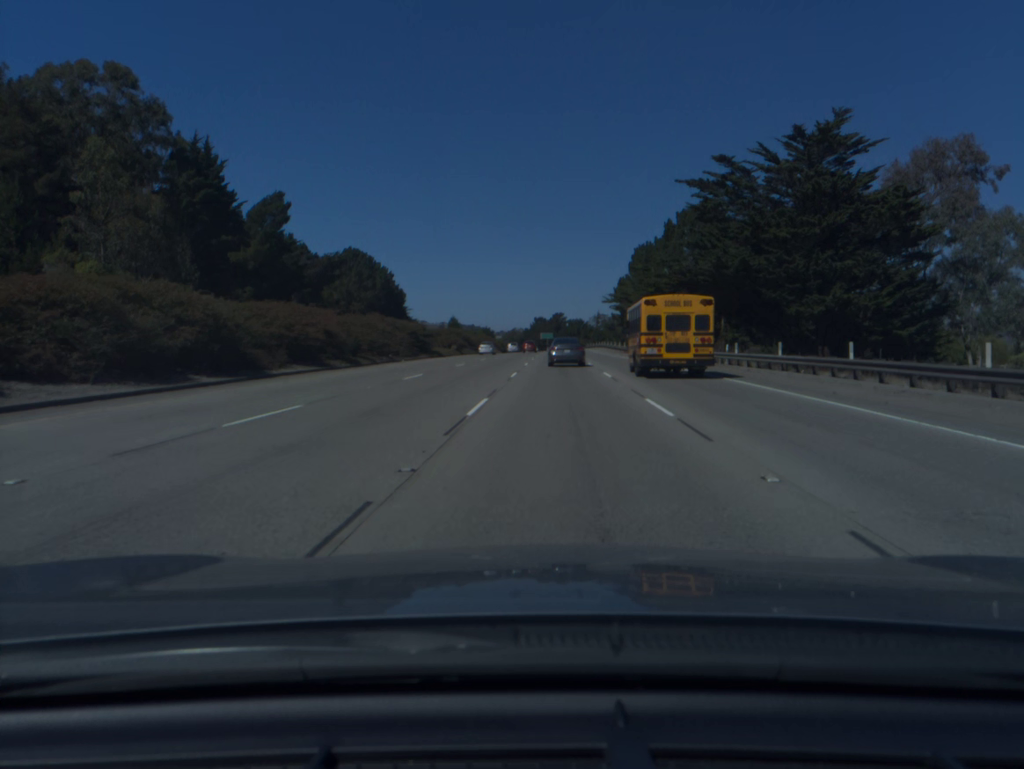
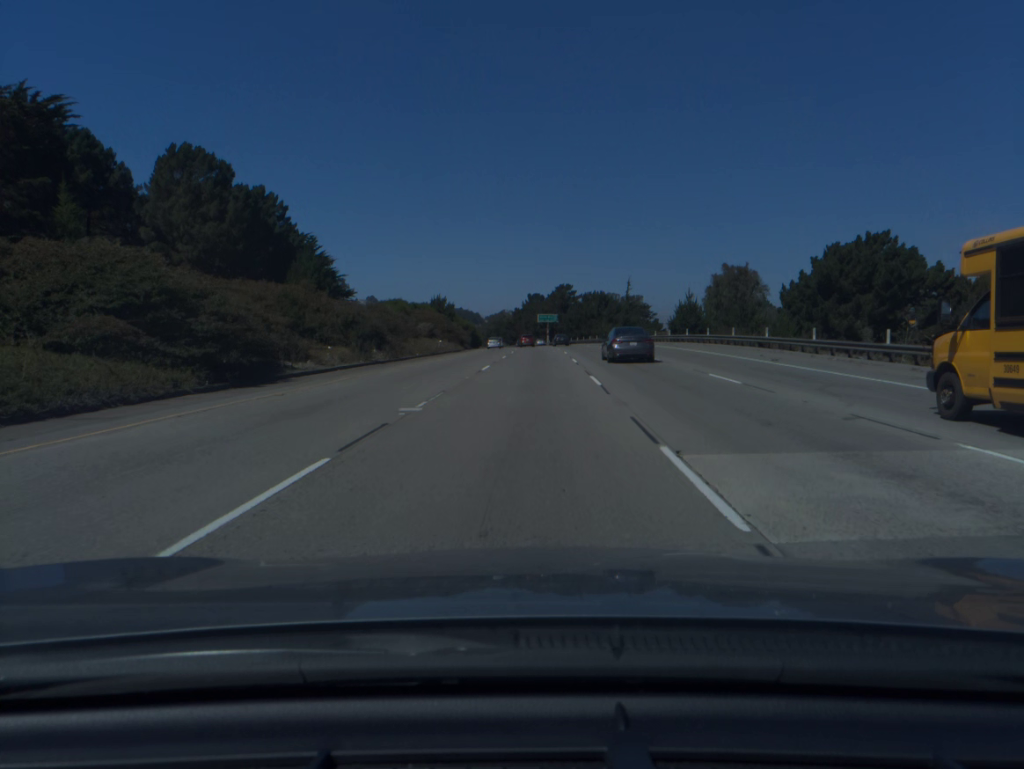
(-0.3, +95.6) m; 0°
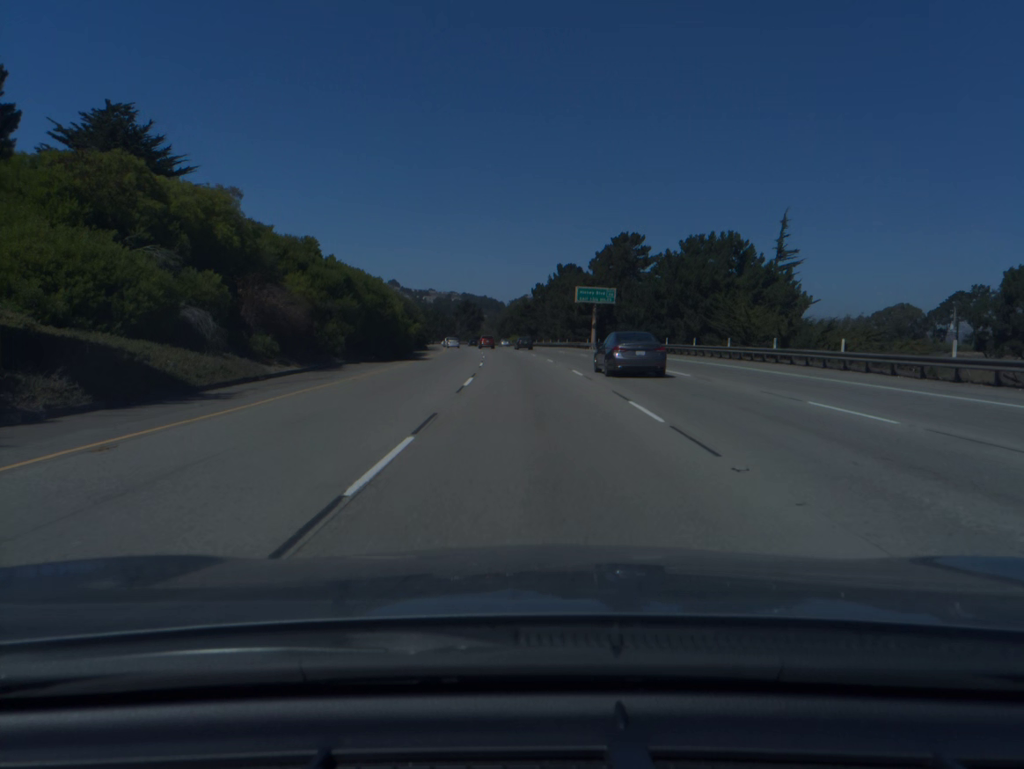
(-0.2, +95.7) m; -2°
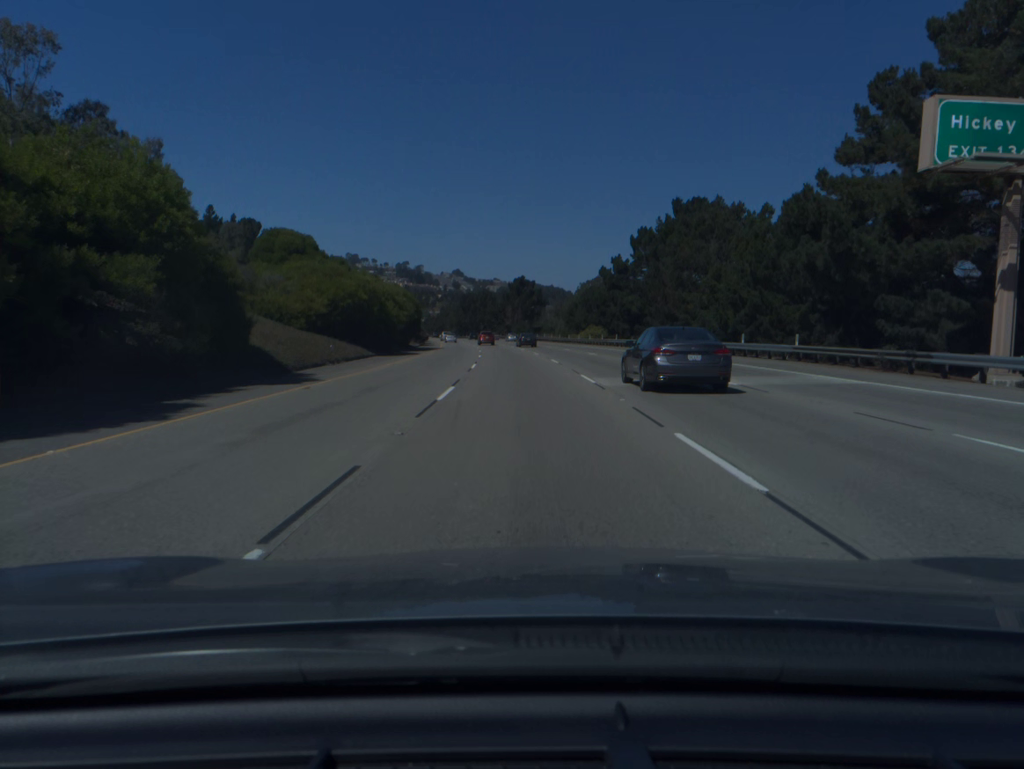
(-3.3, +78.4) m; -5°
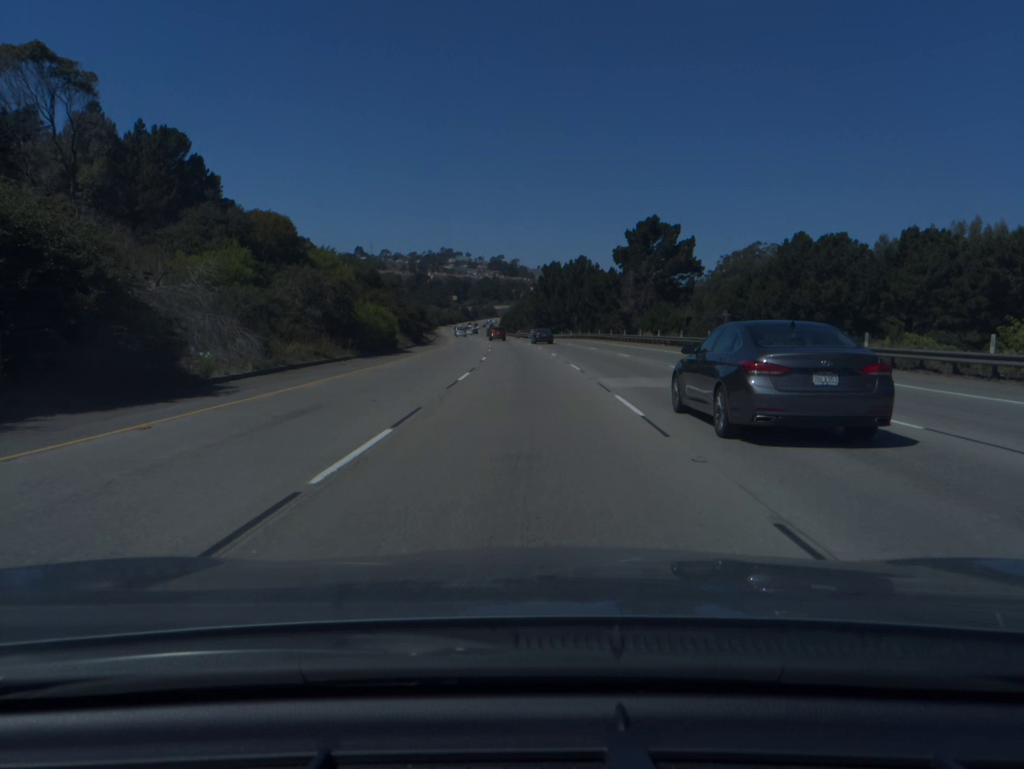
(-4.8, +96.2) m; -7°
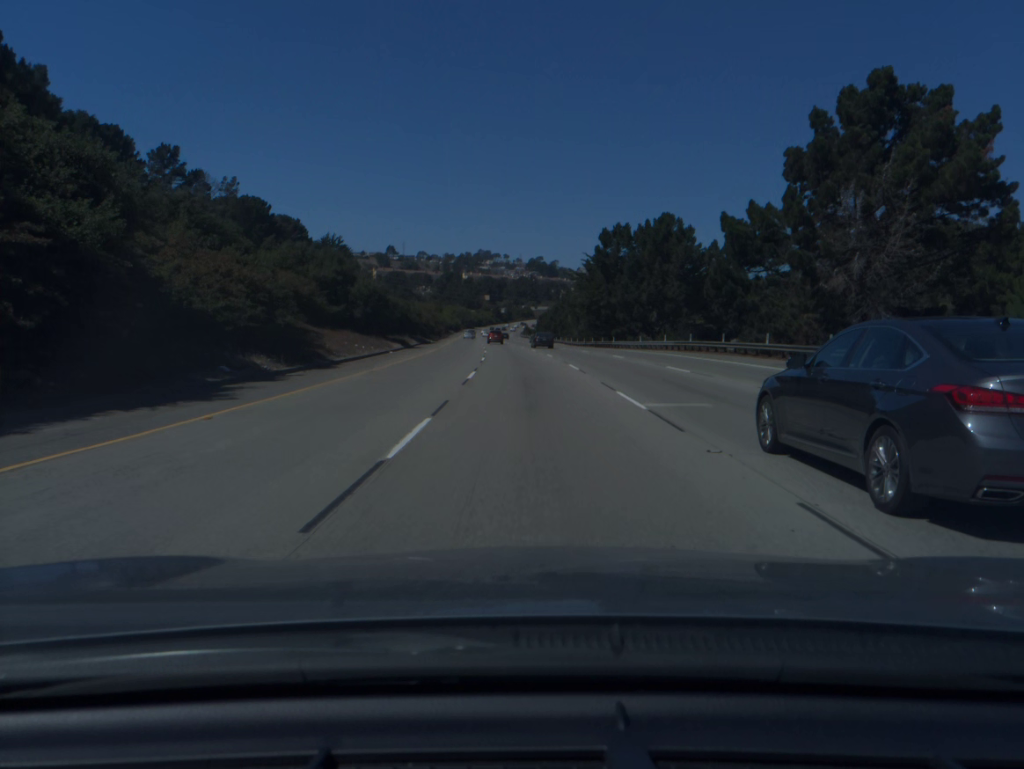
(-1.4, +57.0) m; -3°
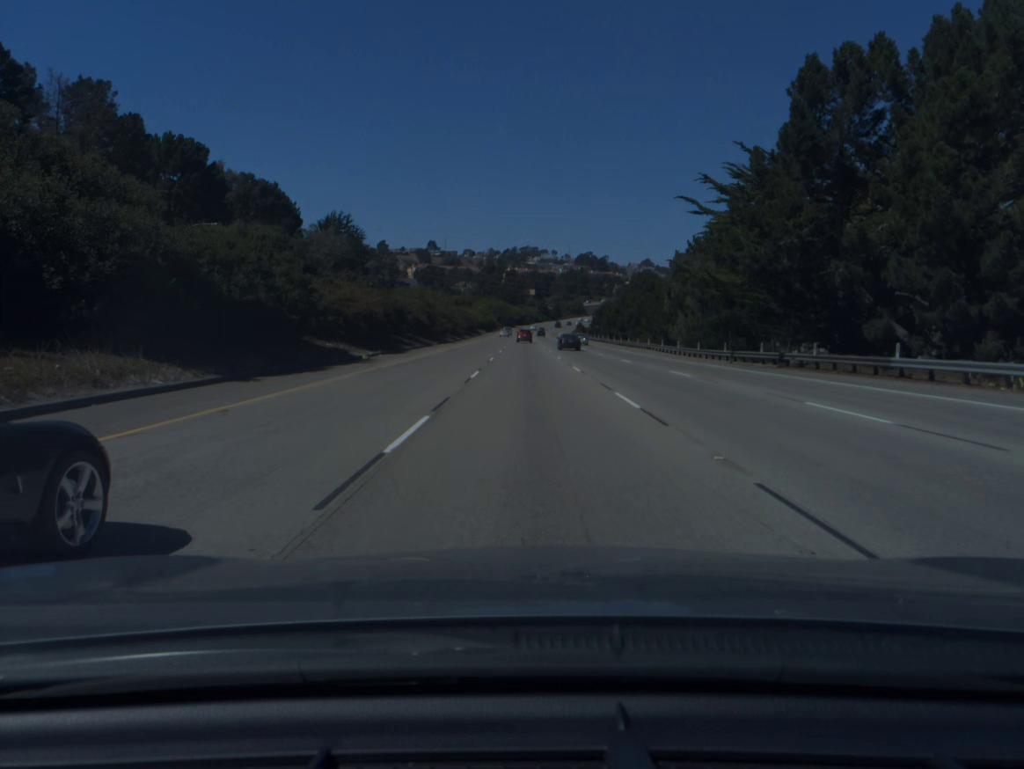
(-1.7, +57.9) m; -3°
